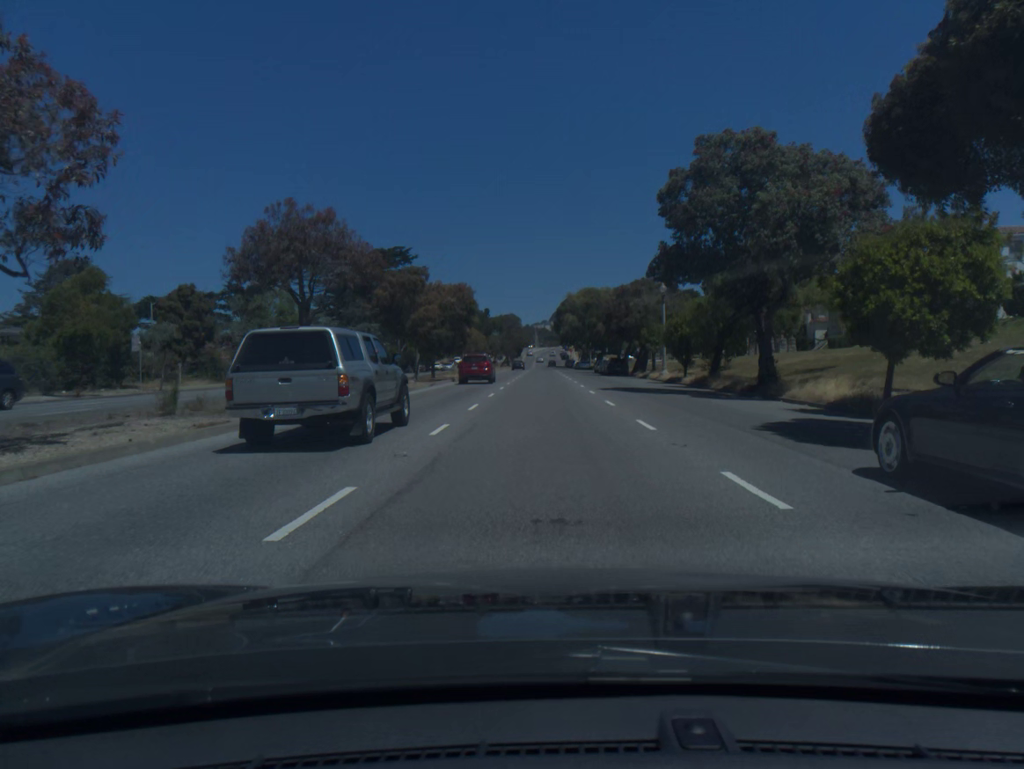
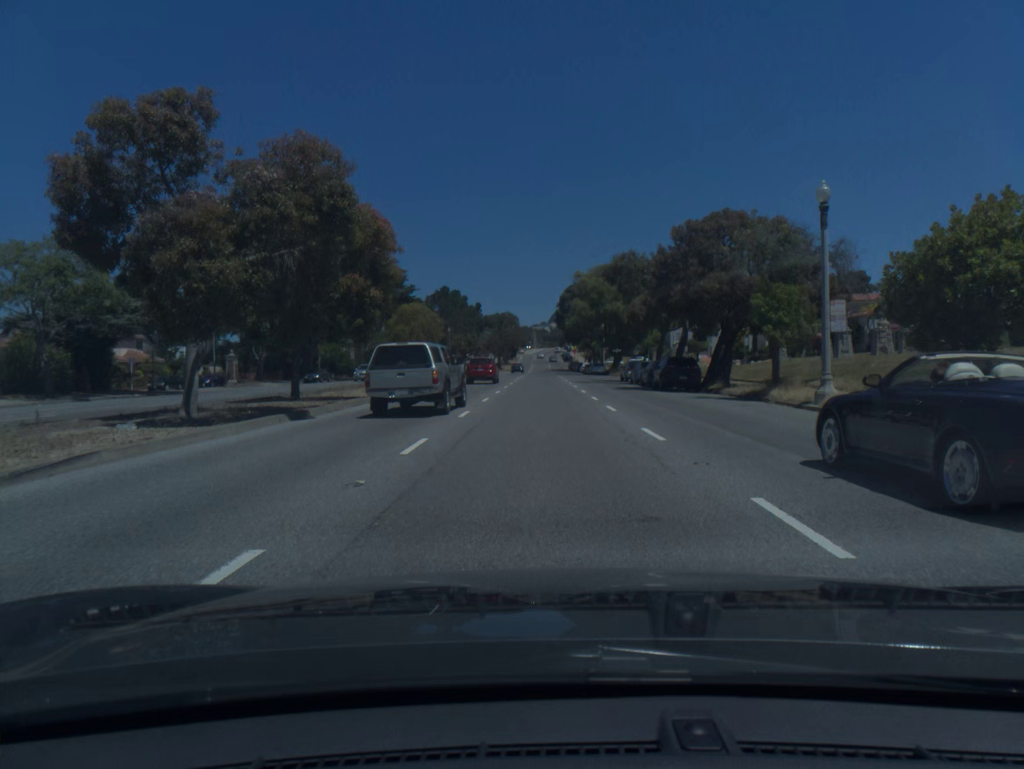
(+0.1, +30.8) m; 0°
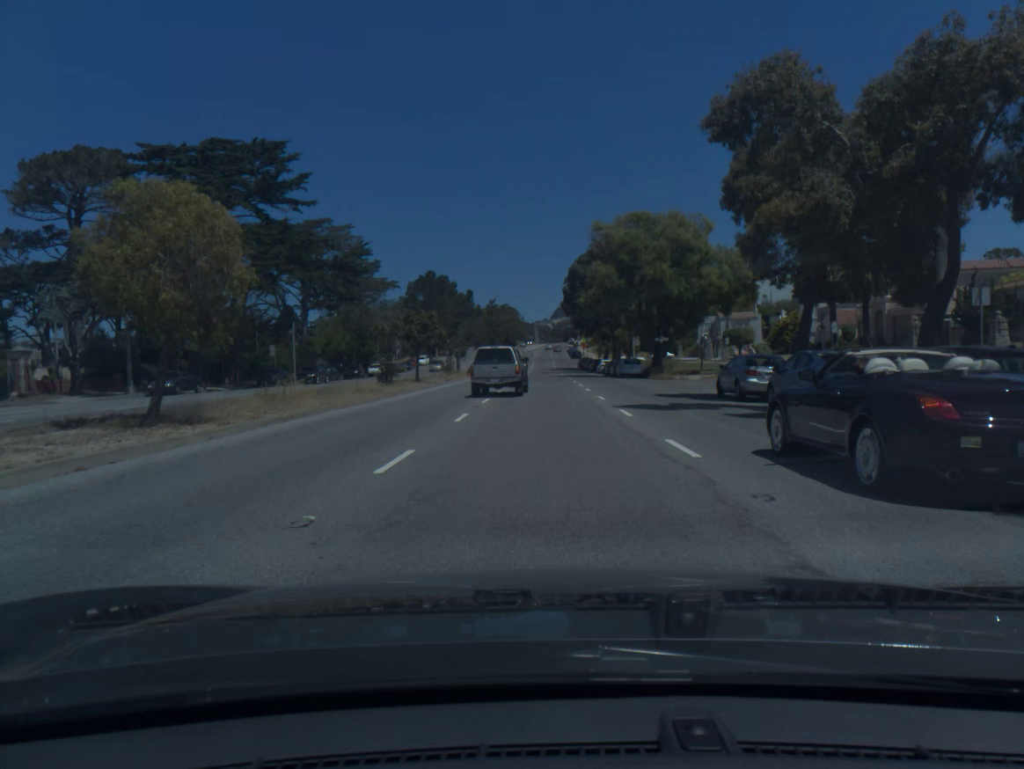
(0.0, +31.0) m; 0°
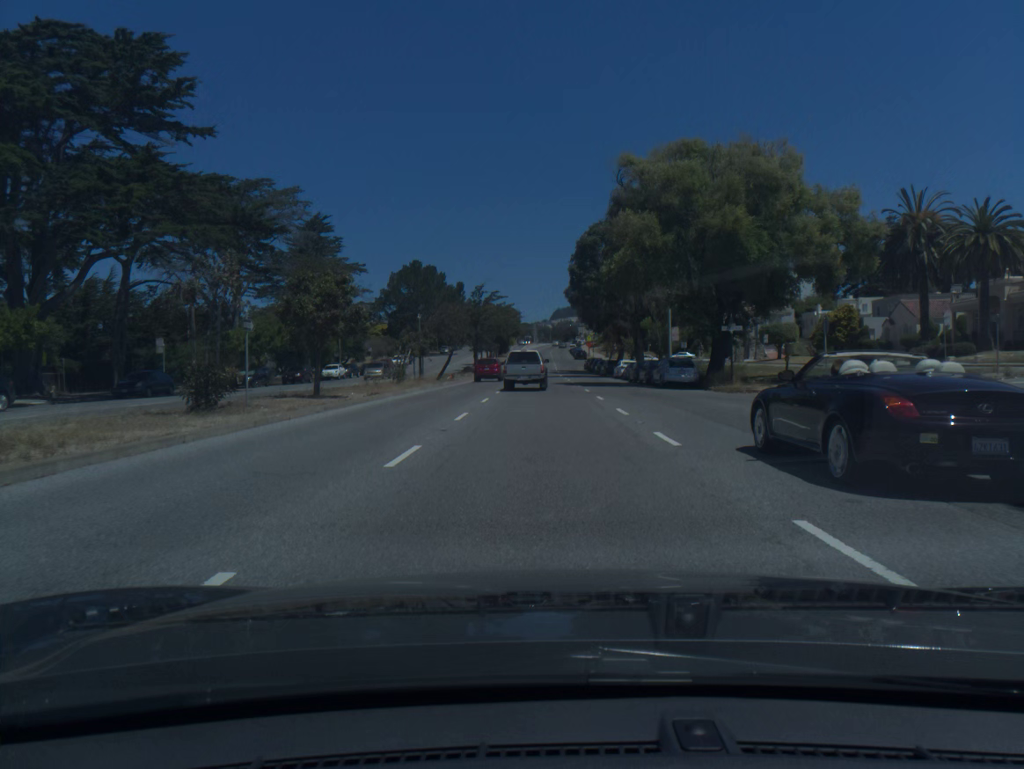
(0.0, +20.8) m; 0°
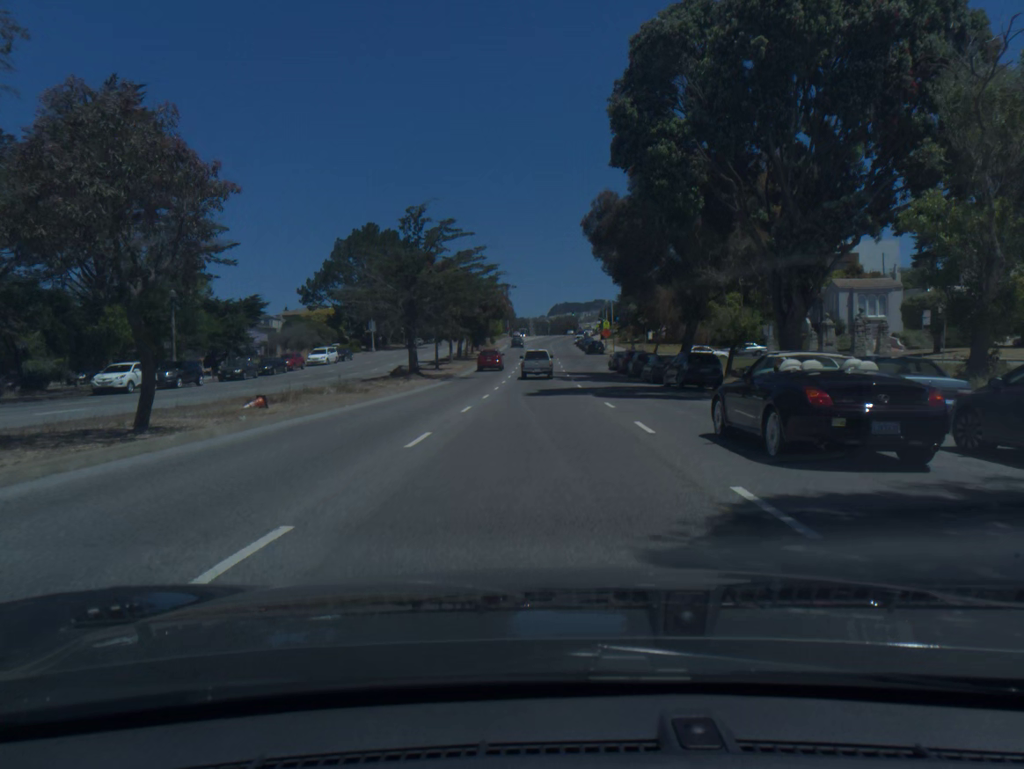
(0.0, +41.7) m; 0°
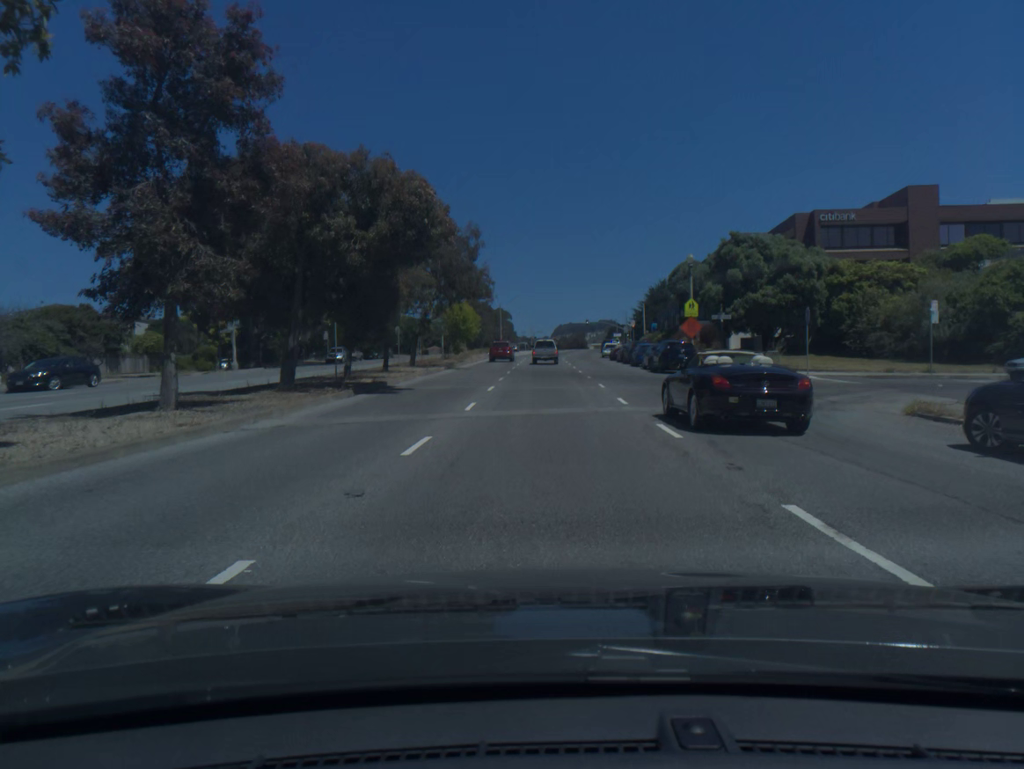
(-0.1, +52.0) m; 0°
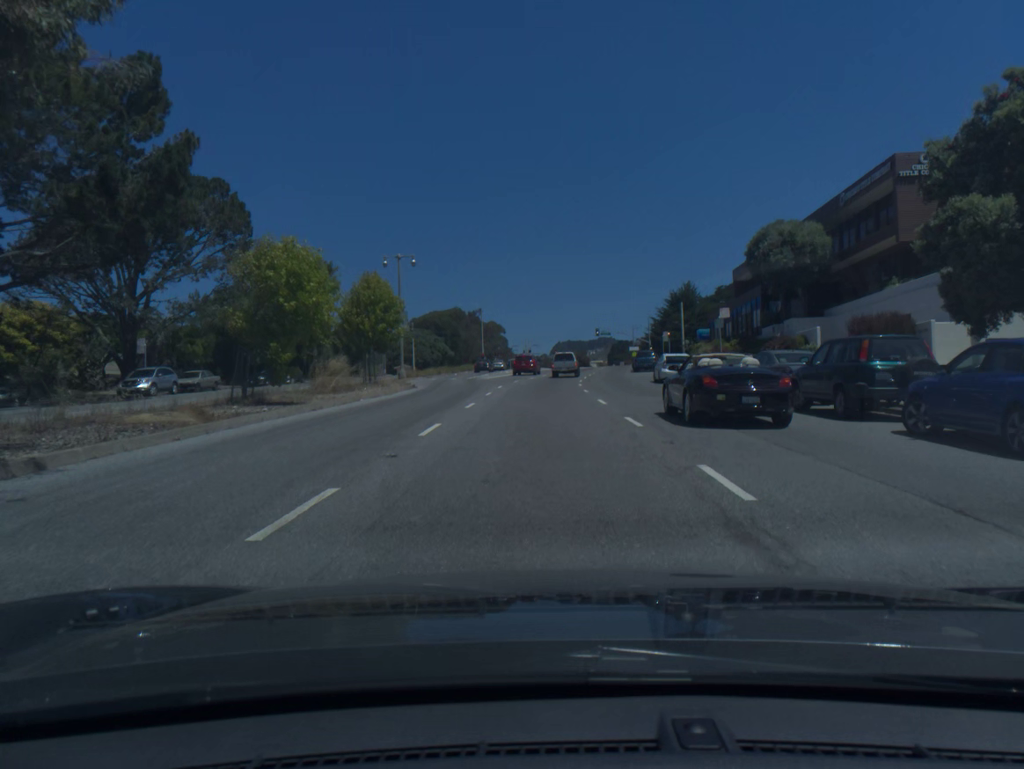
(+0.2, +40.3) m; 0°
